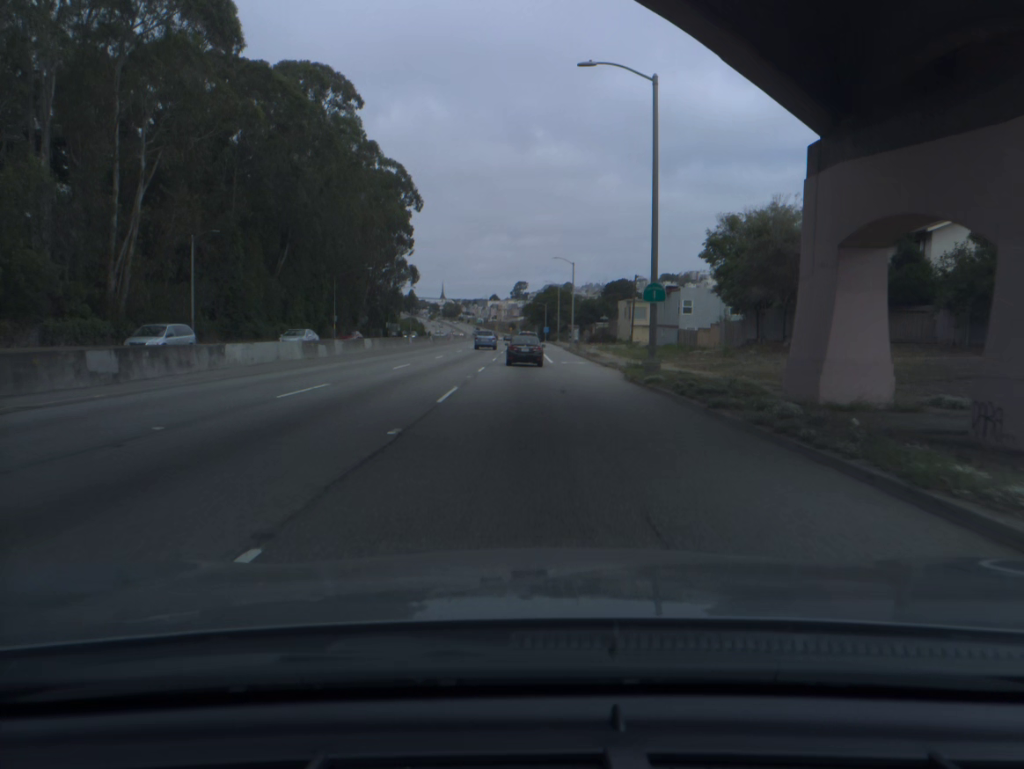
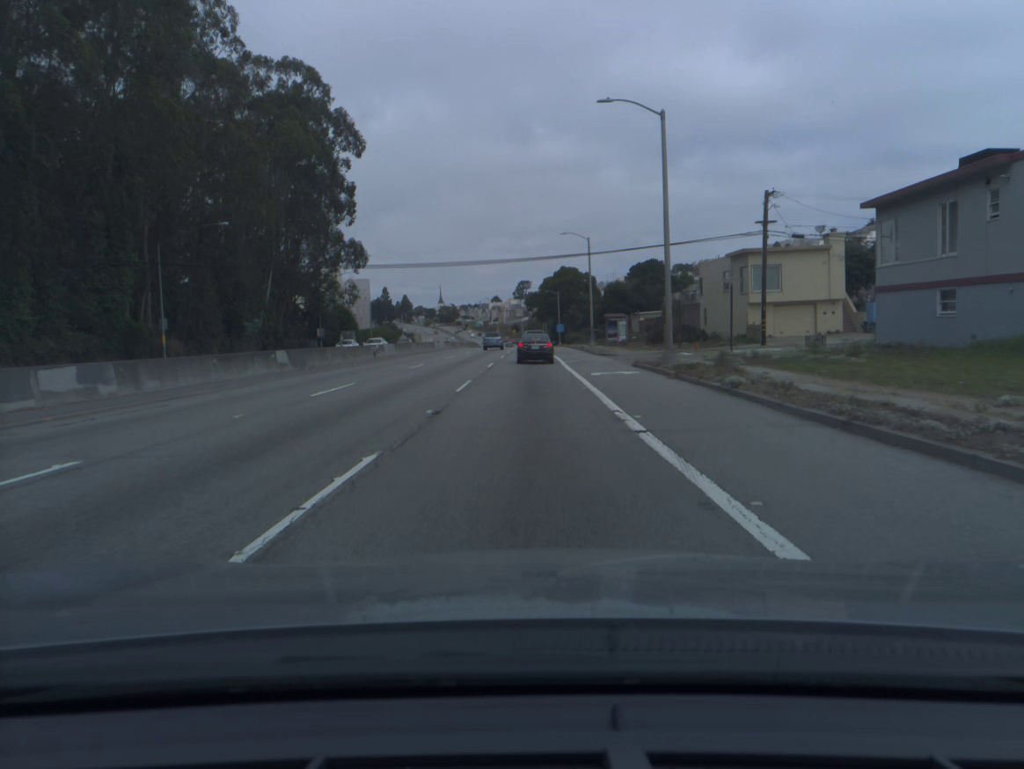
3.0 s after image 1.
(0.0, +55.8) m; 0°
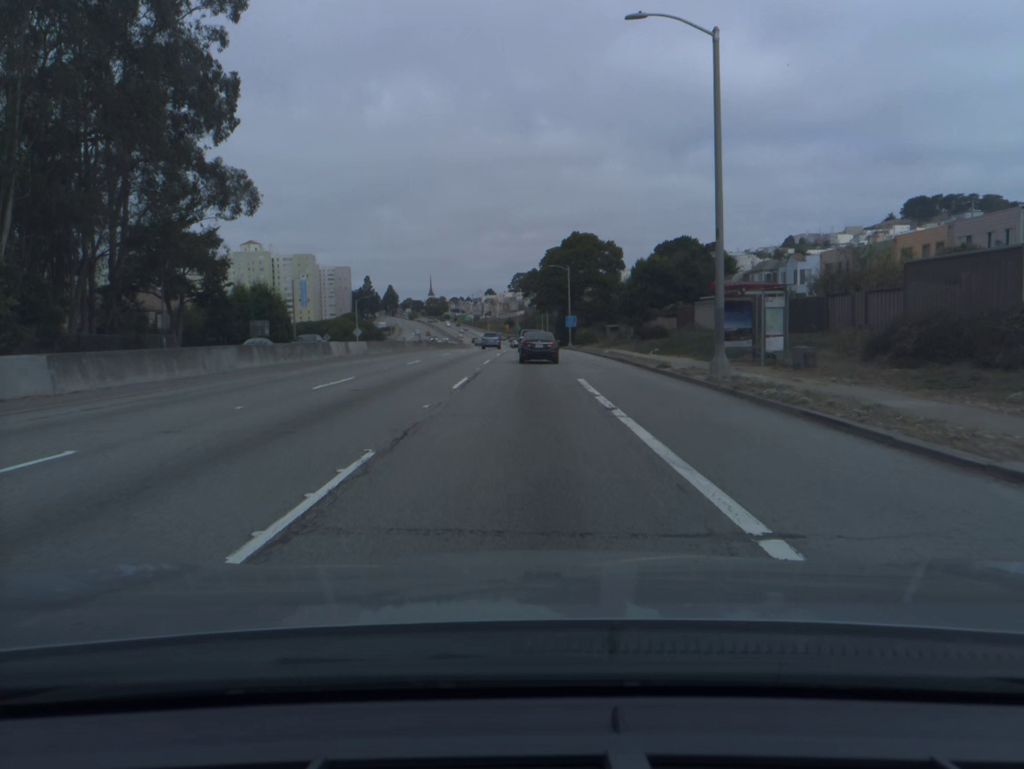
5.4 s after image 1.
(+0.1, +44.1) m; 0°
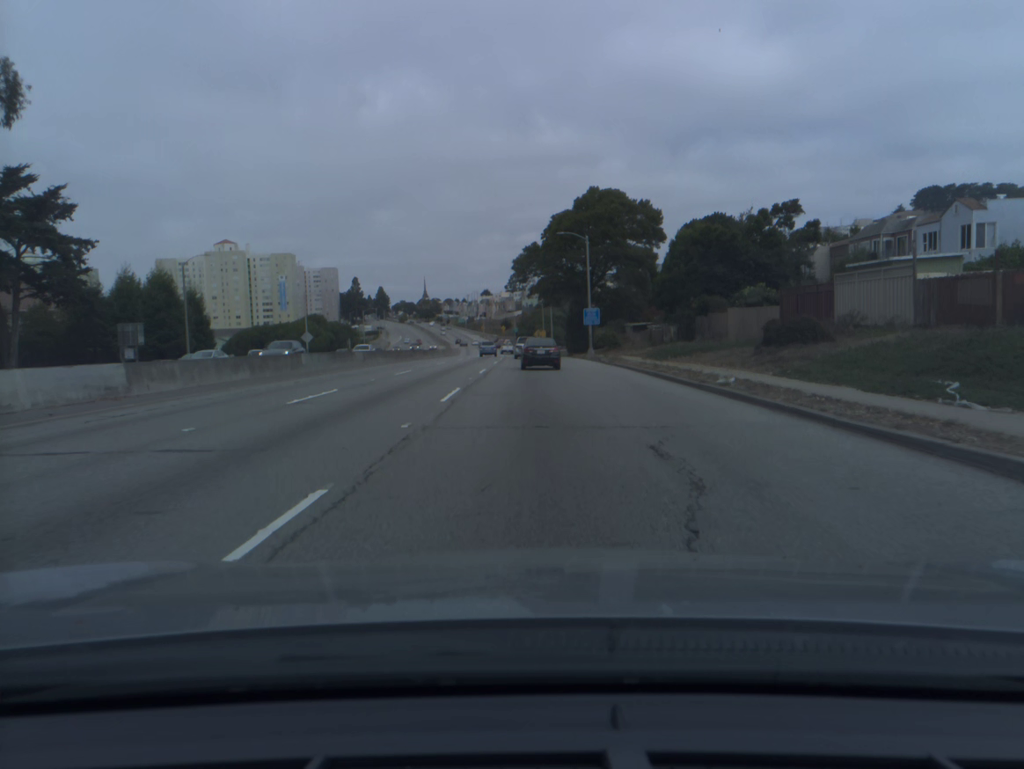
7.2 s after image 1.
(+0.1, +31.7) m; 0°
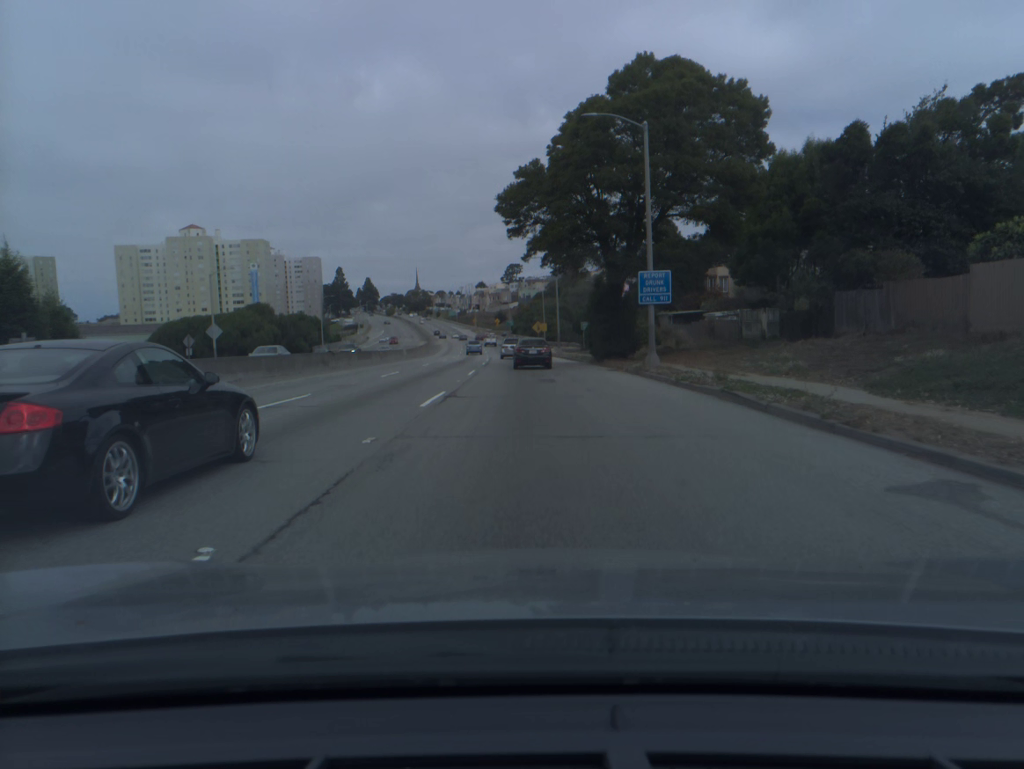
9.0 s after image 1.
(+0.1, +31.1) m; 0°
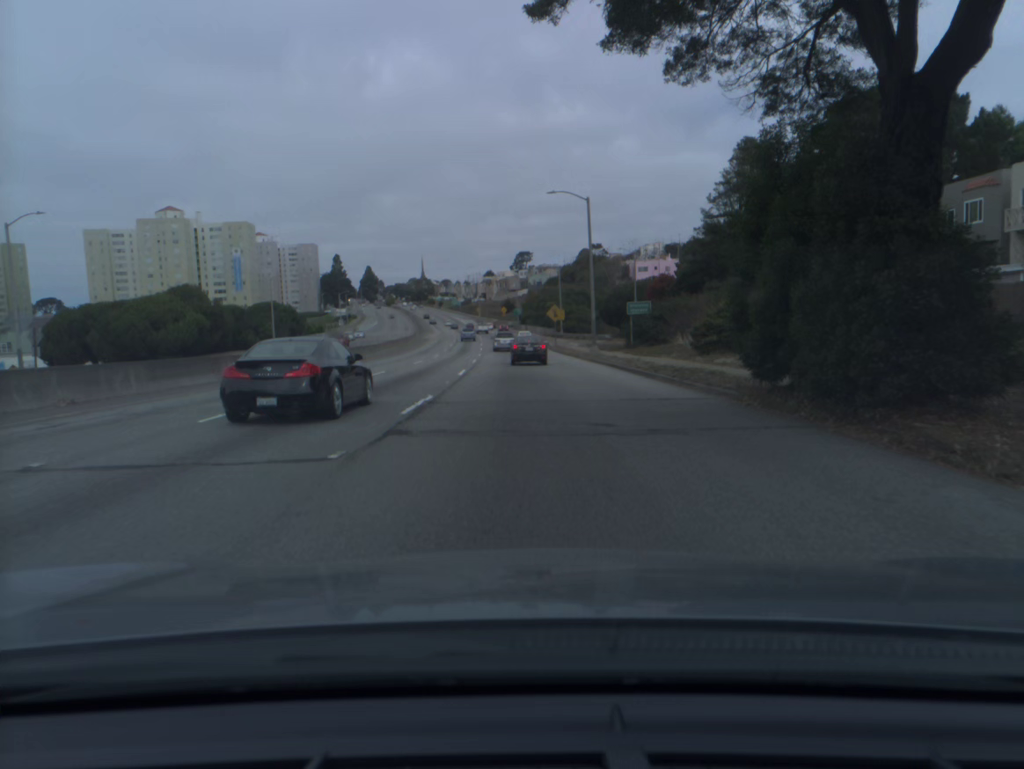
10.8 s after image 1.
(-0.1, +31.3) m; -1°
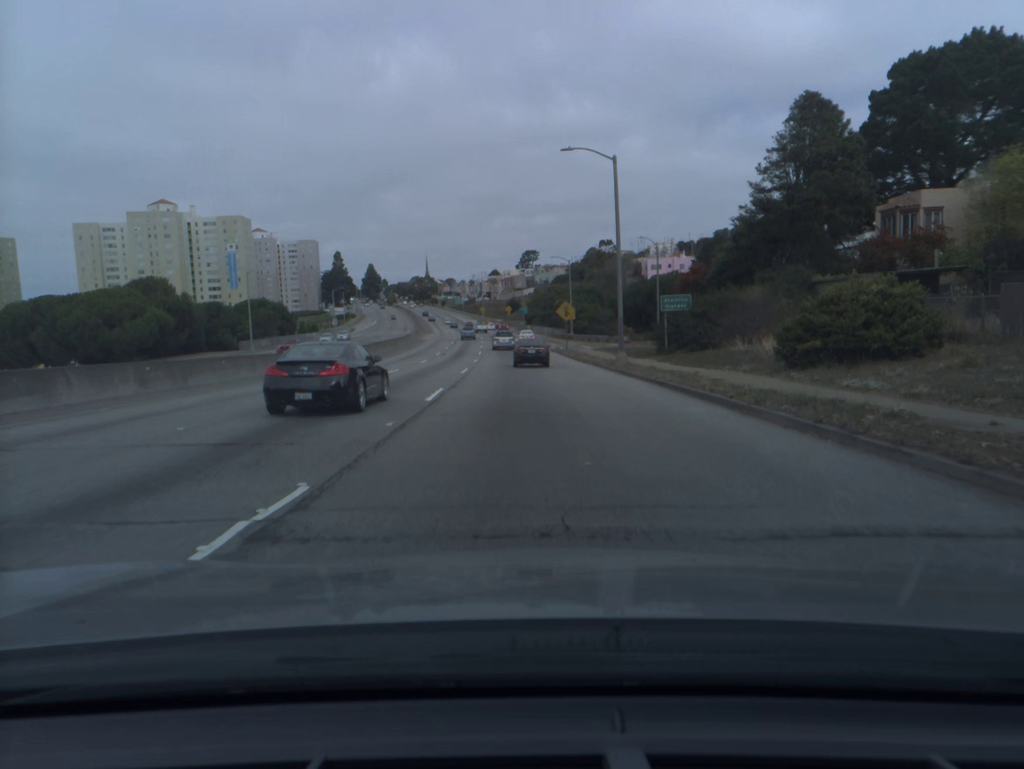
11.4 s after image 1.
(0.0, +10.6) m; 0°
